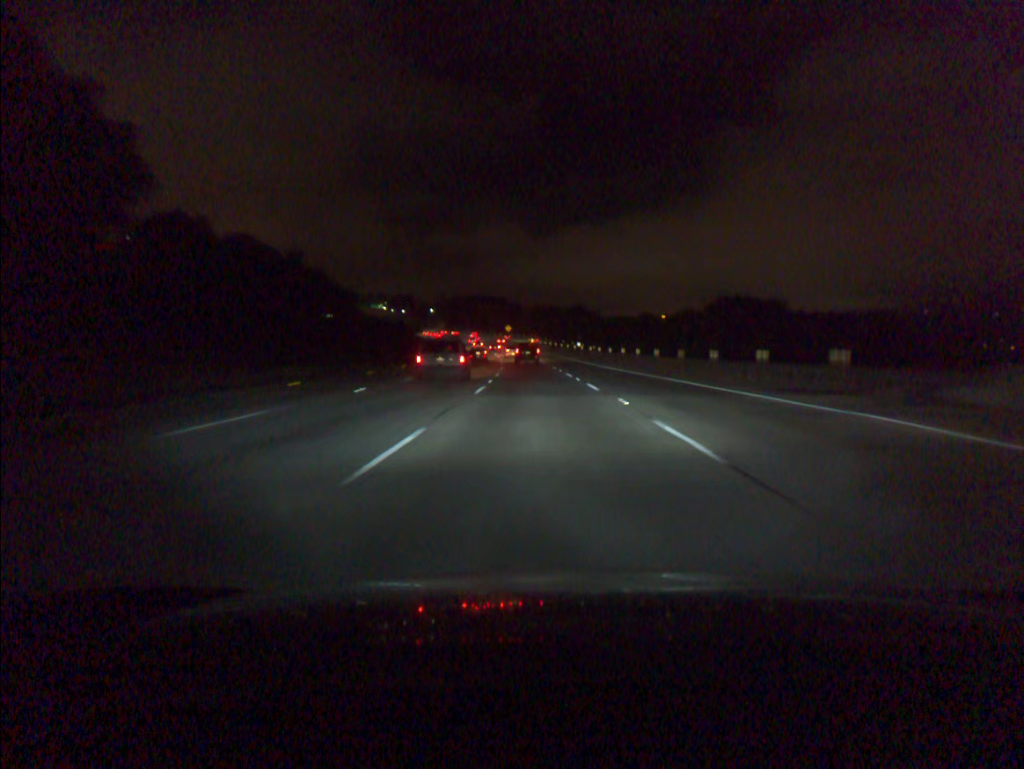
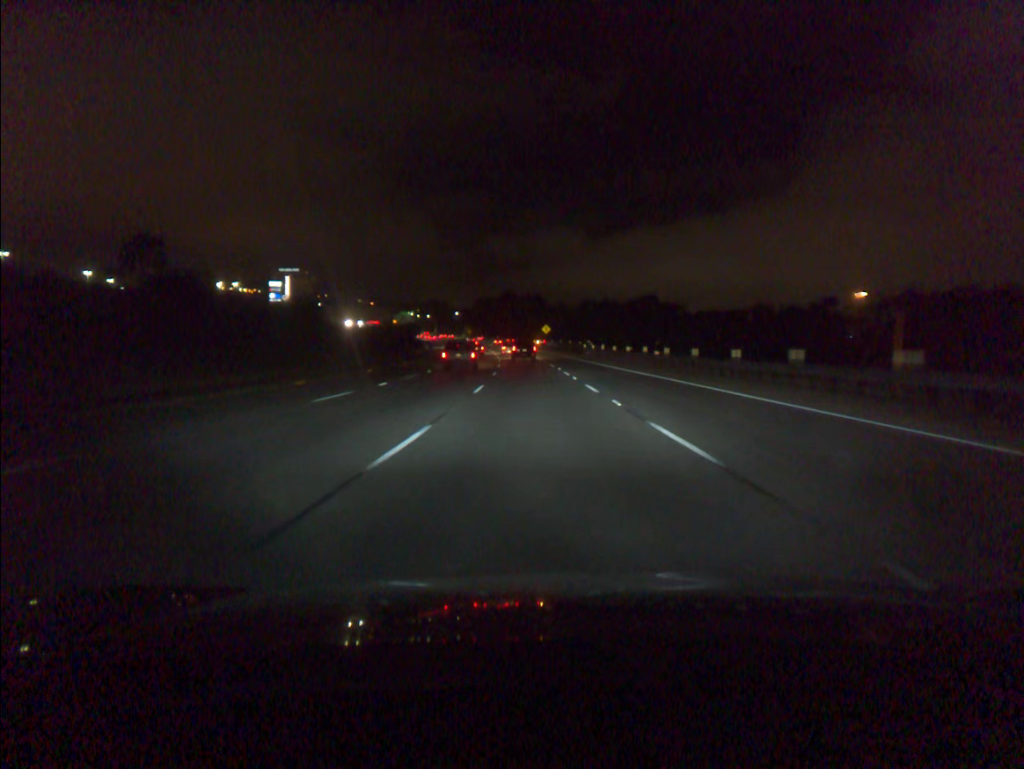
(-2.0, +72.4) m; -3°
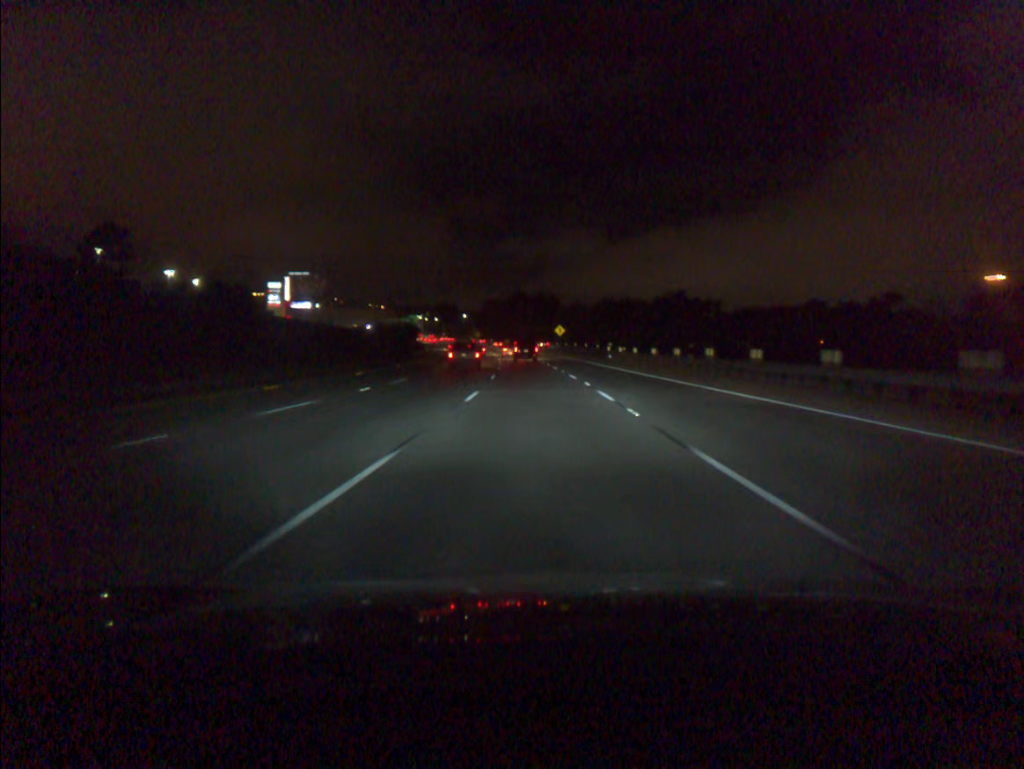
(-0.1, +18.1) m; -1°
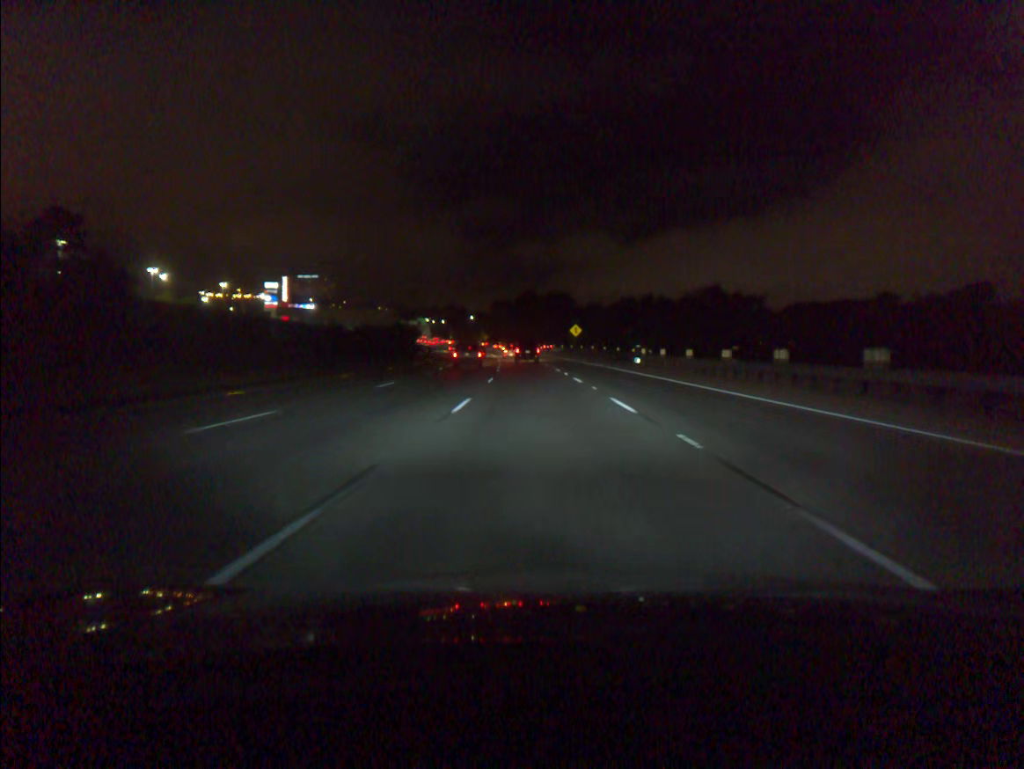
(-0.1, +18.1) m; -1°
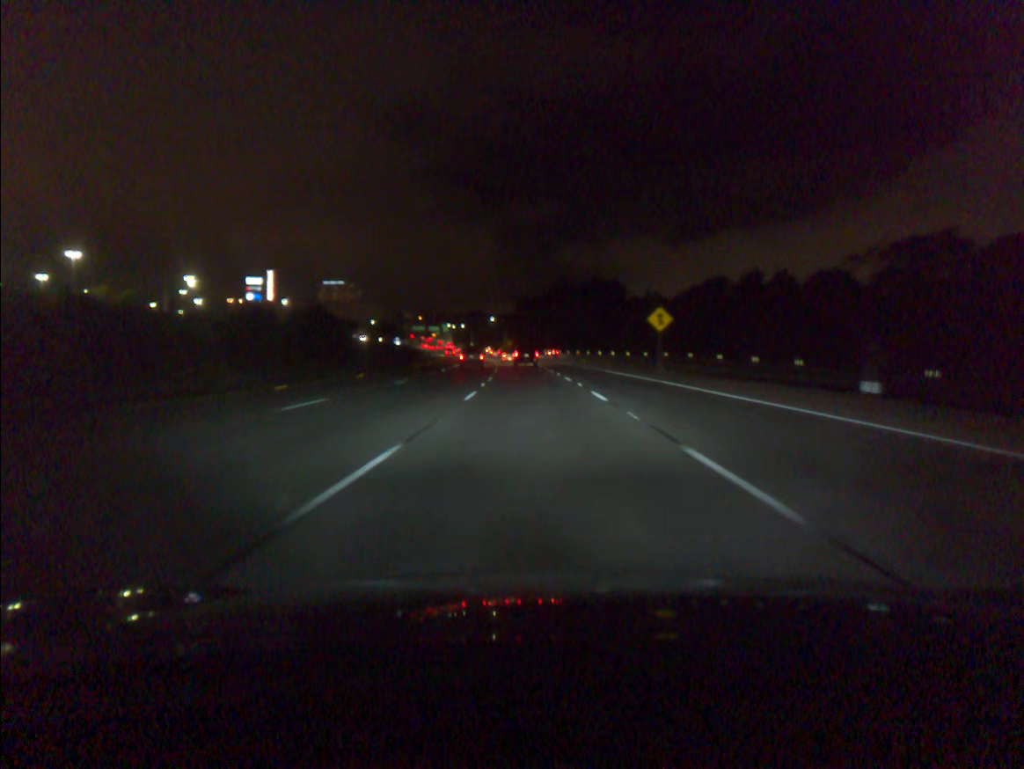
(-1.1, +54.1) m; -2°
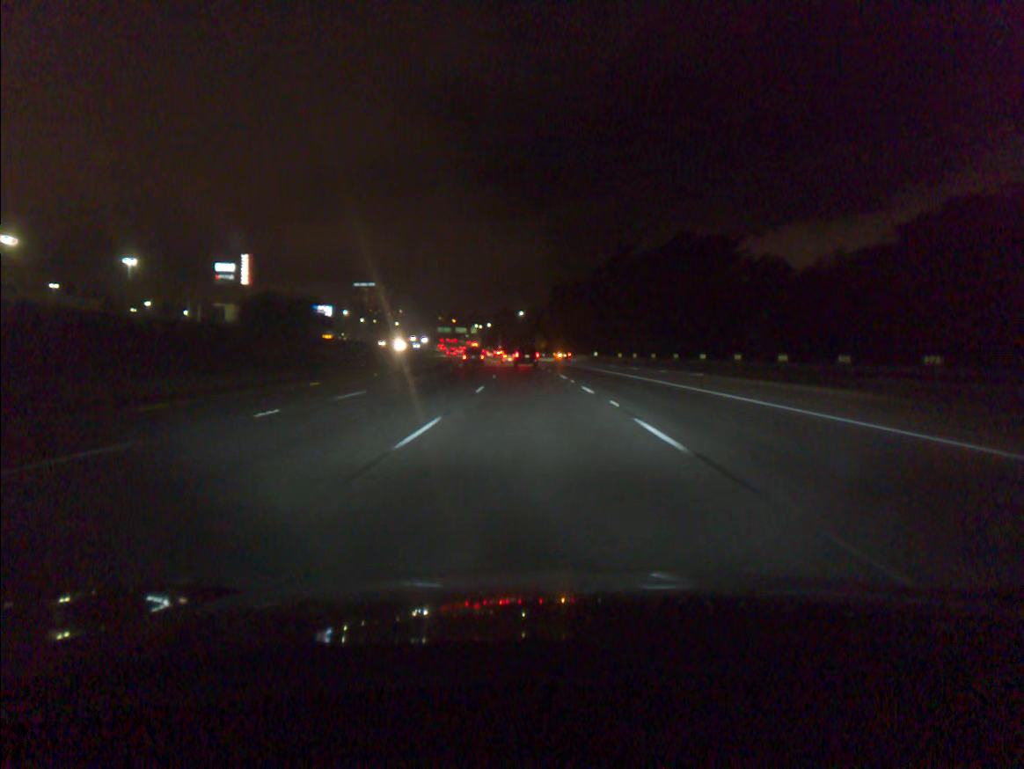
(-1.2, +54.1) m; -3°
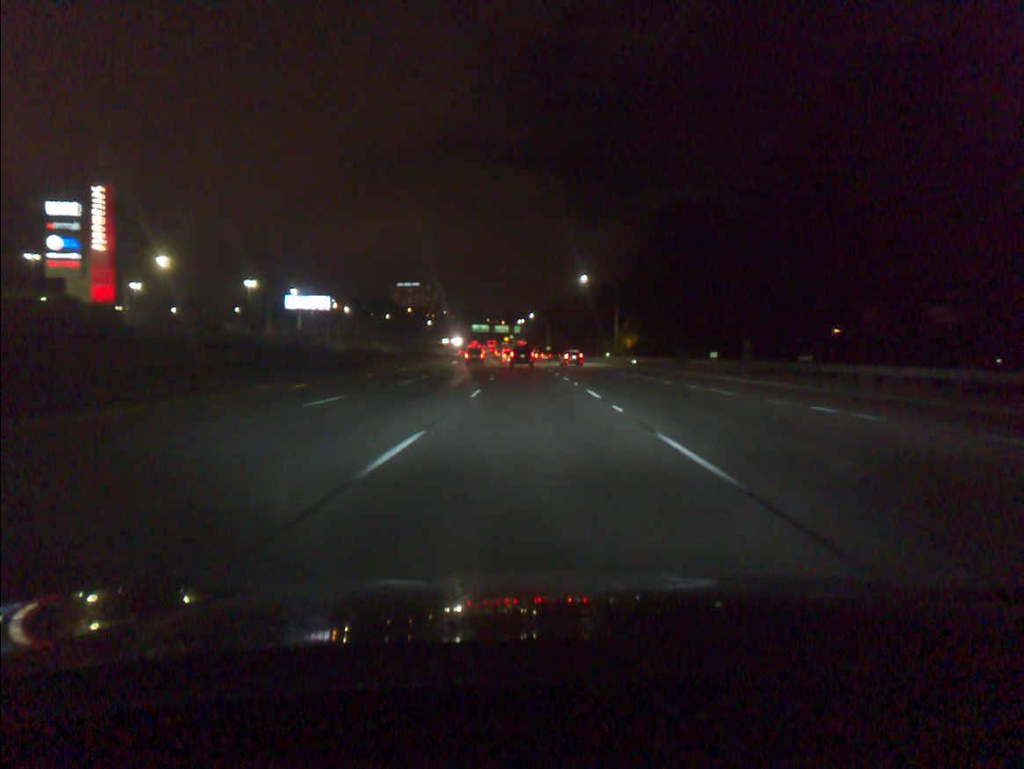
(-3.3, +90.2) m; -4°
